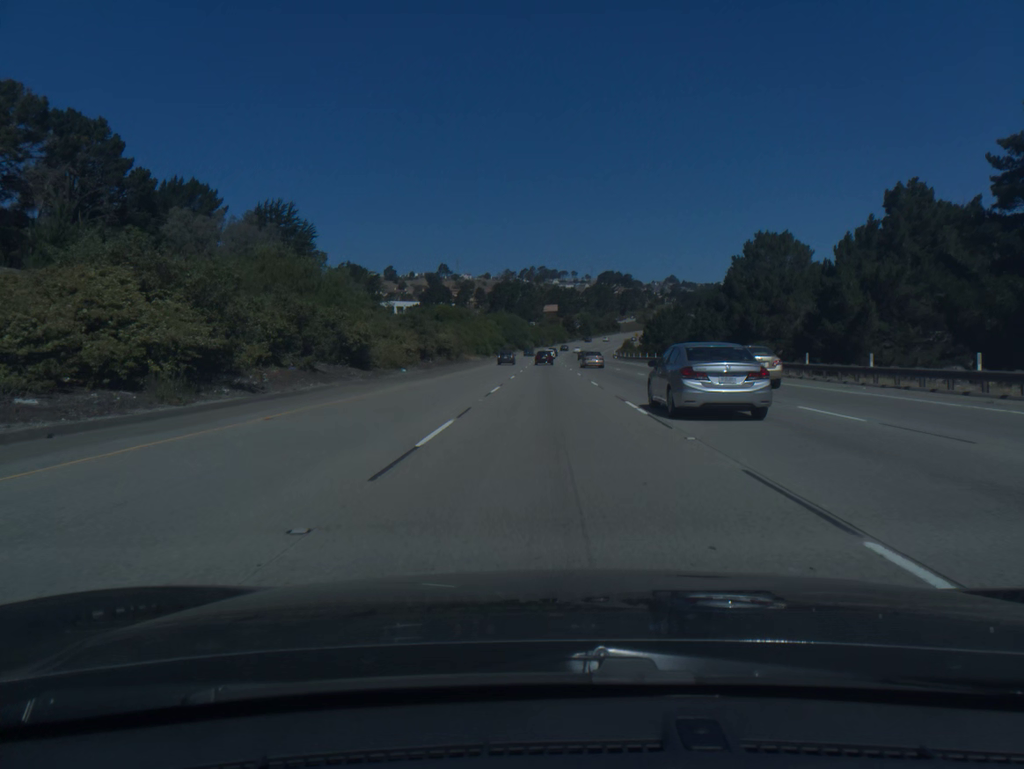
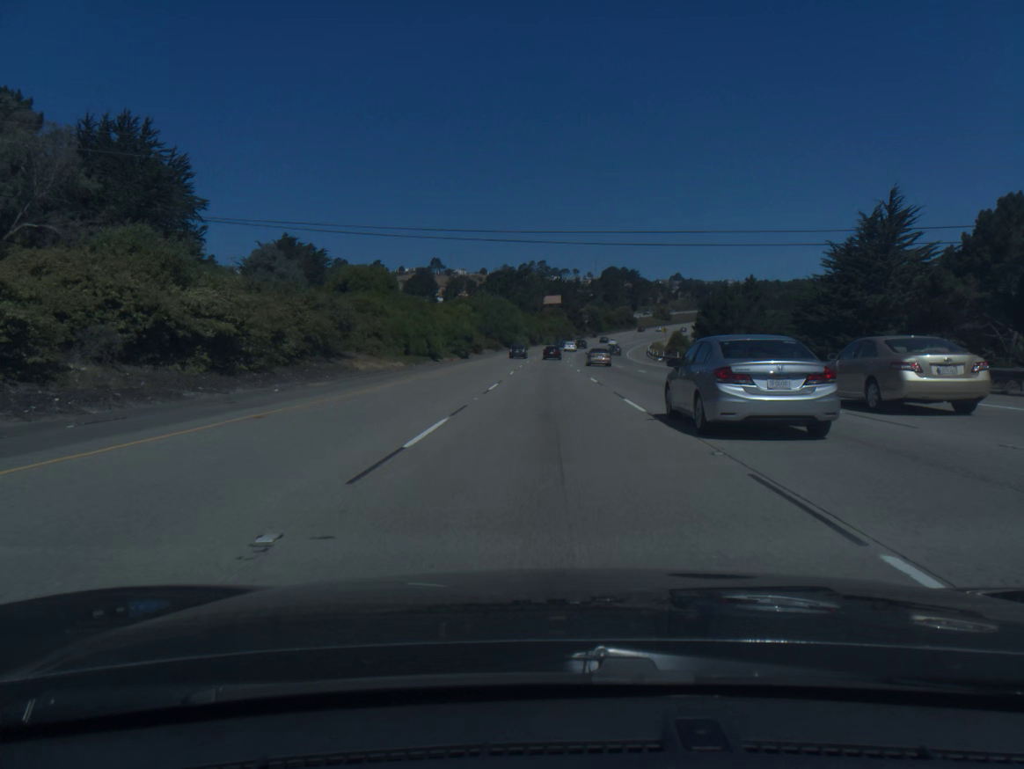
(+0.1, +58.9) m; 0°
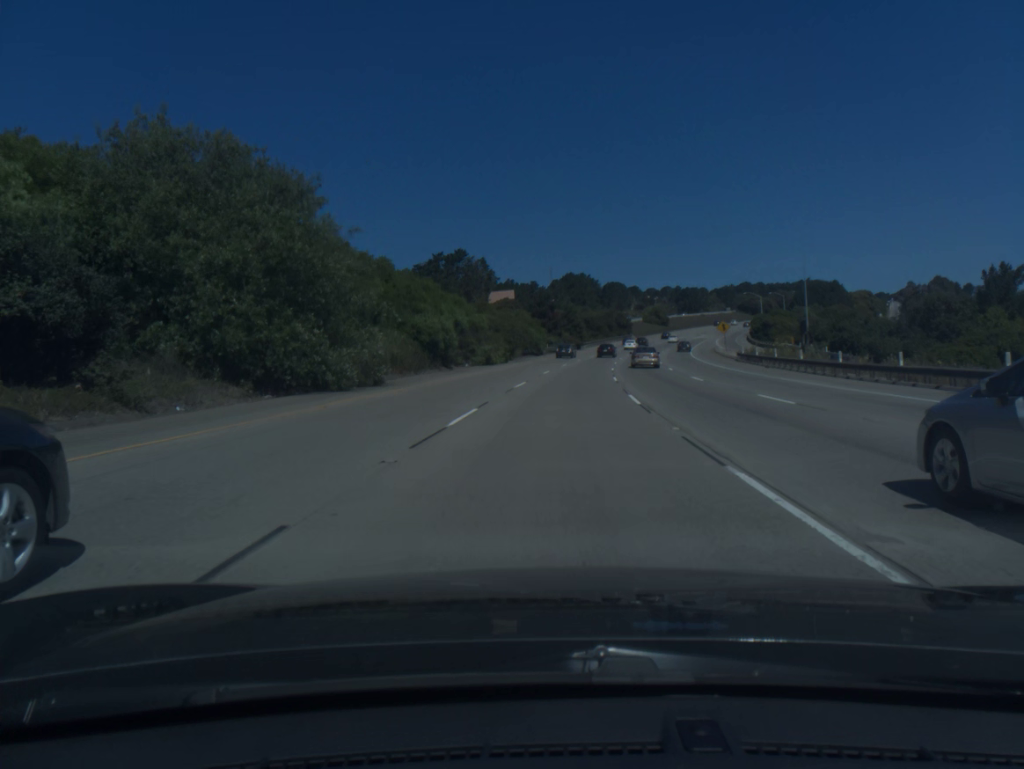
(+1.4, +98.8) m; +3°
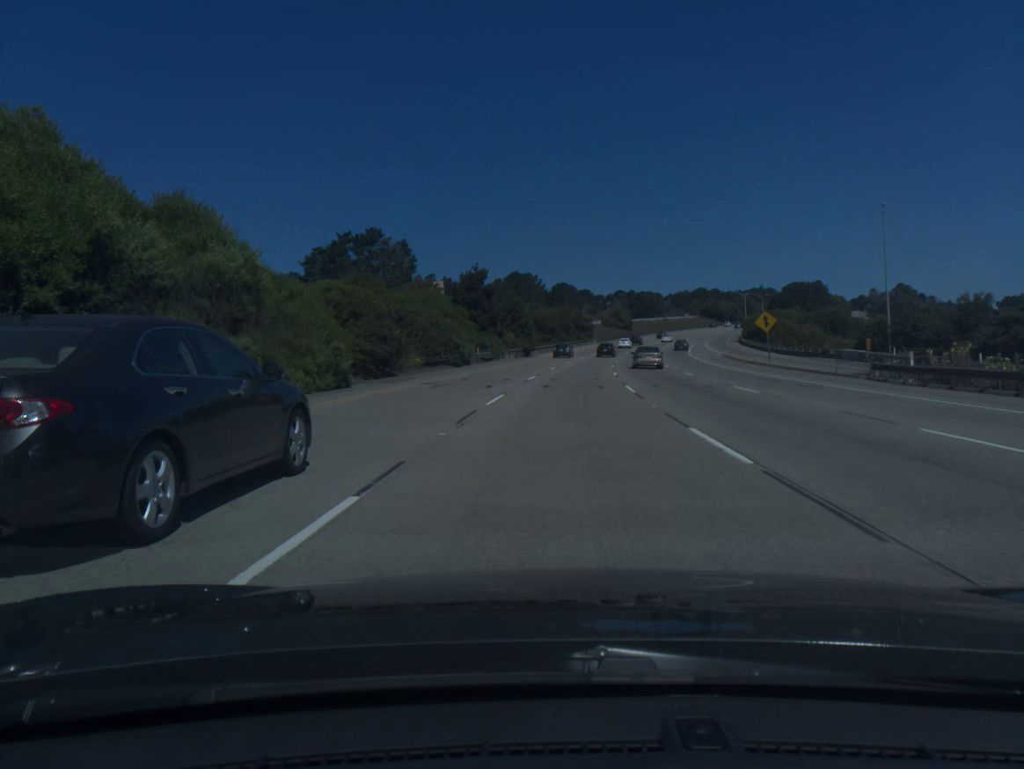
(+1.3, +39.4) m; +4°
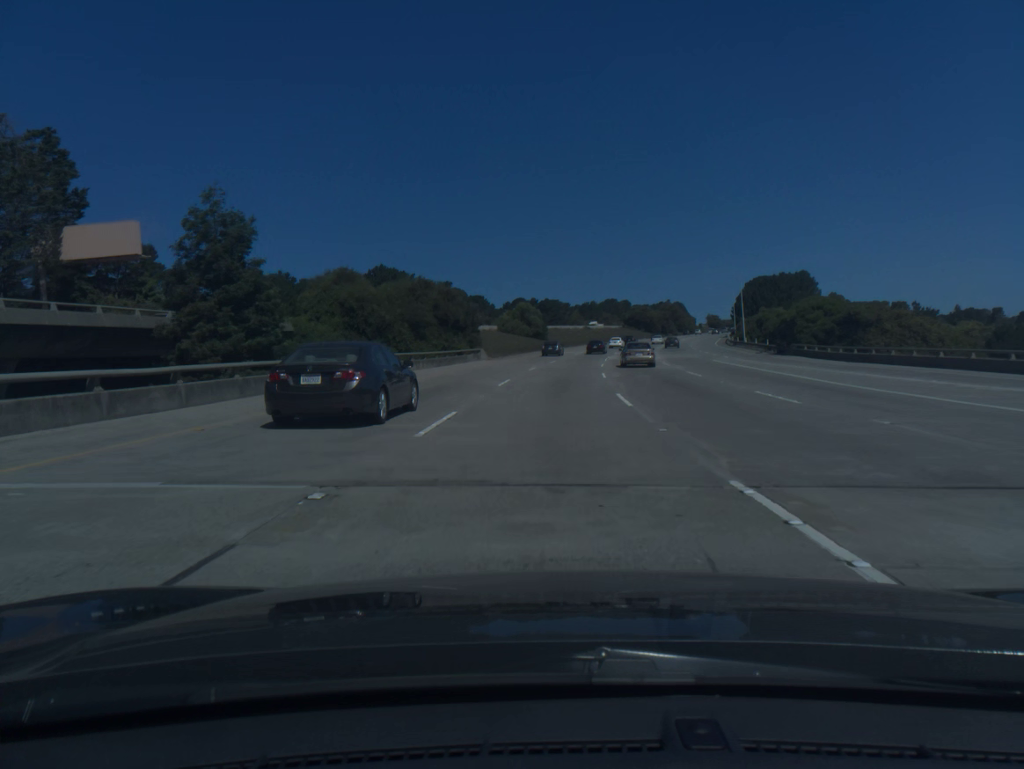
(+5.6, +78.0) m; +7°
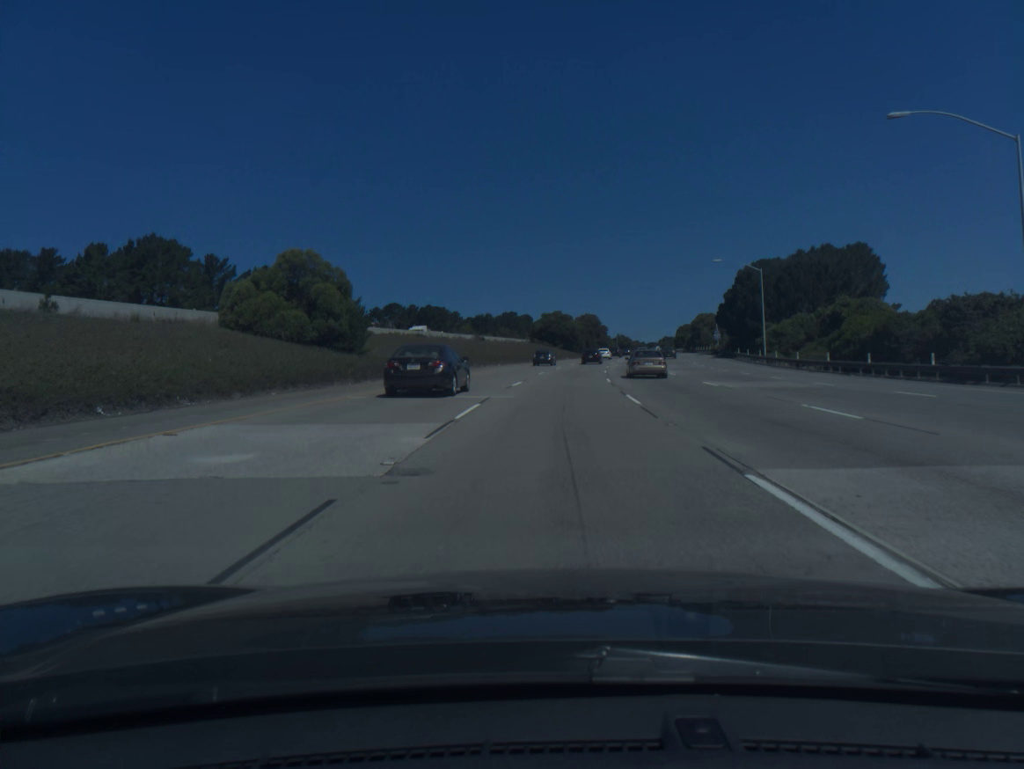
(+4.5, +76.7) m; +7°
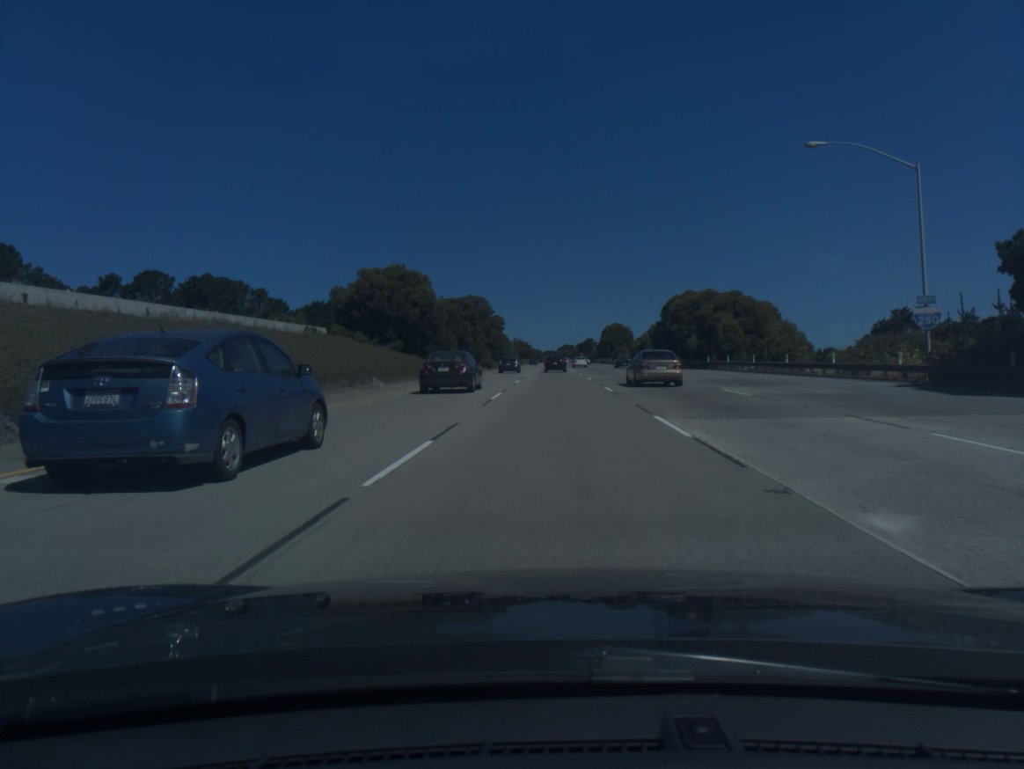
(+7.1, +94.1) m; +8°
